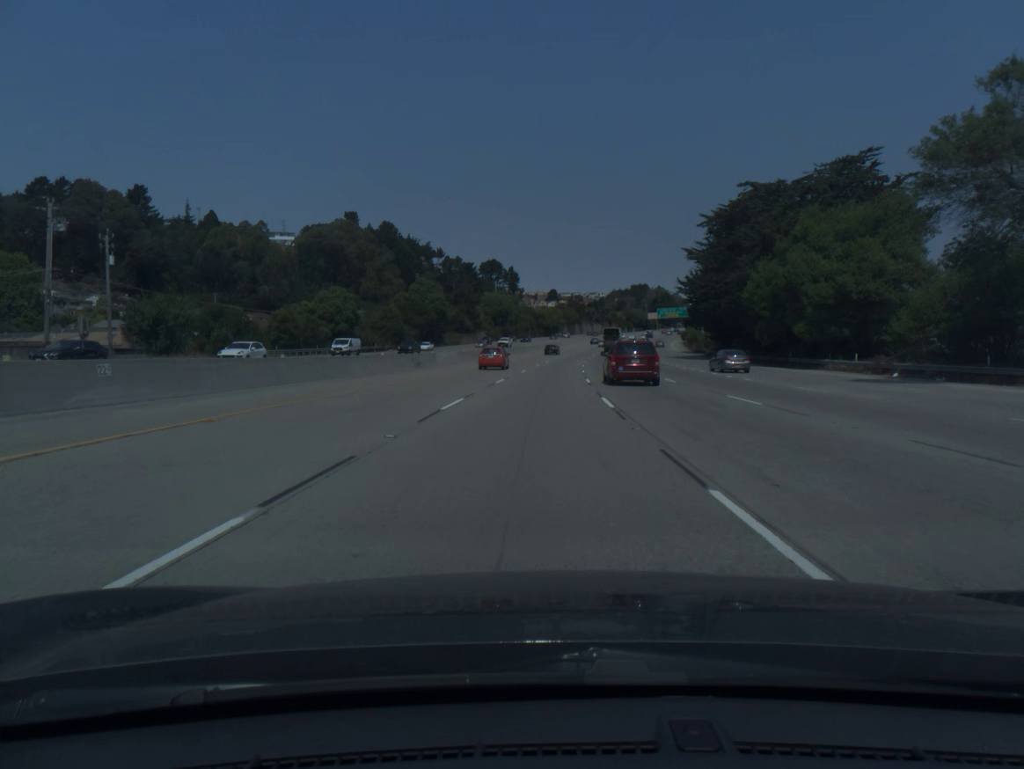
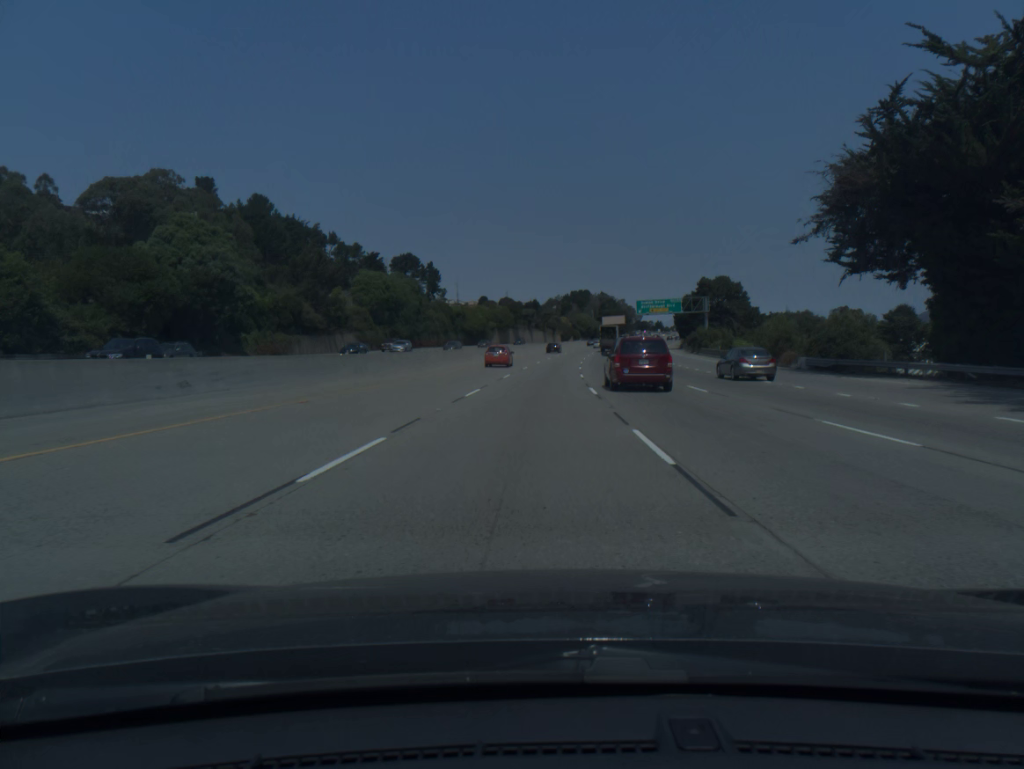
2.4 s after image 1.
(+3.5, +81.8) m; +5°
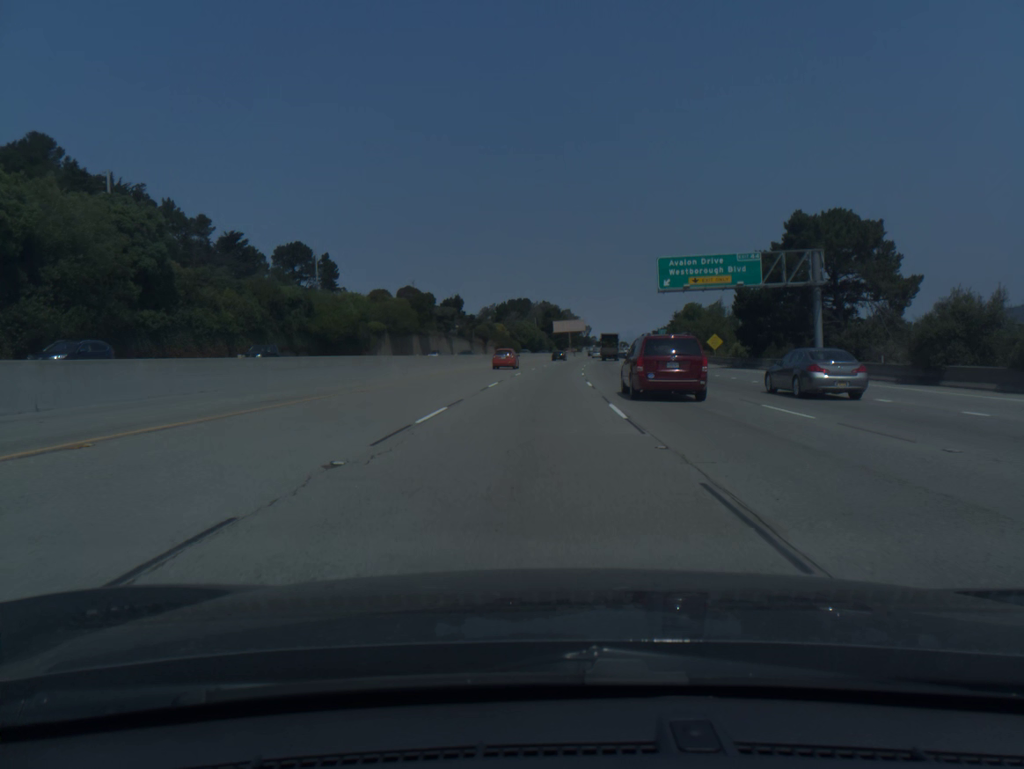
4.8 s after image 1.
(+3.1, +81.4) m; +5°
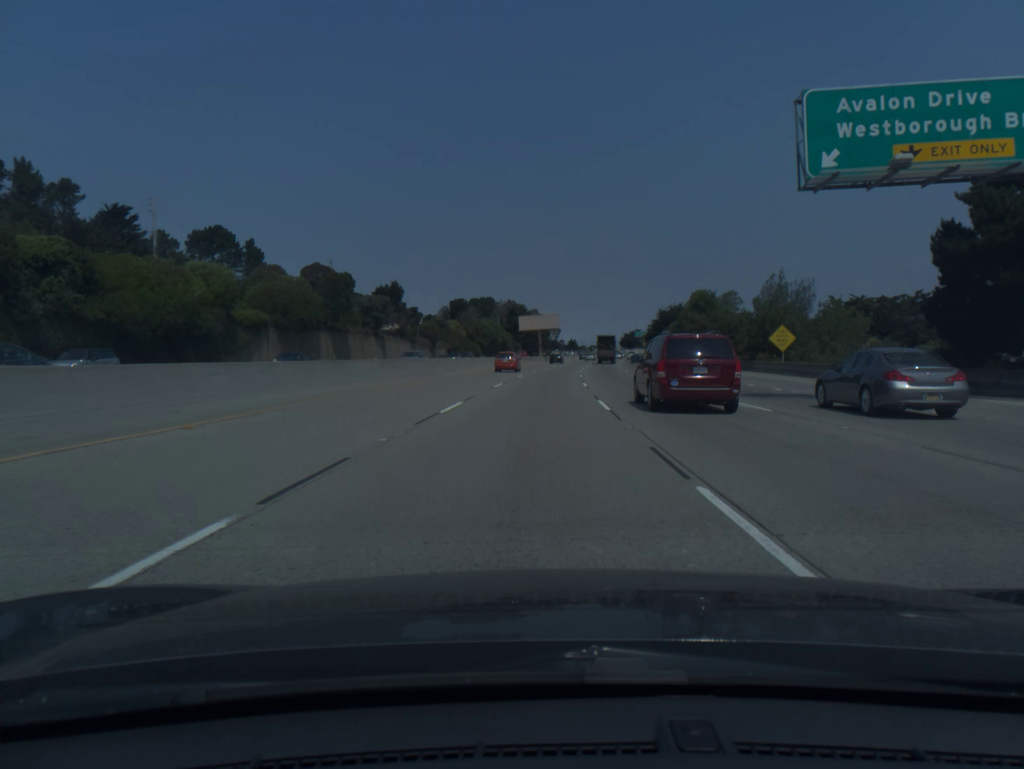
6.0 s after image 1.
(+0.8, +40.5) m; +2°
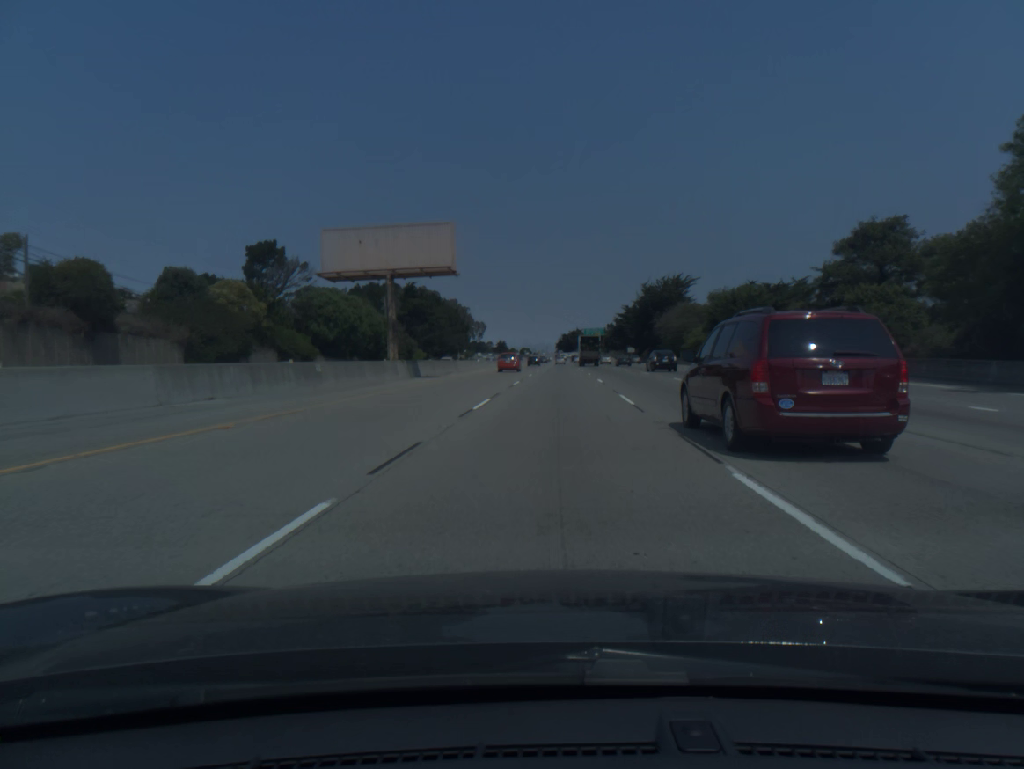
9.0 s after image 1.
(+4.3, +101.2) m; +5°
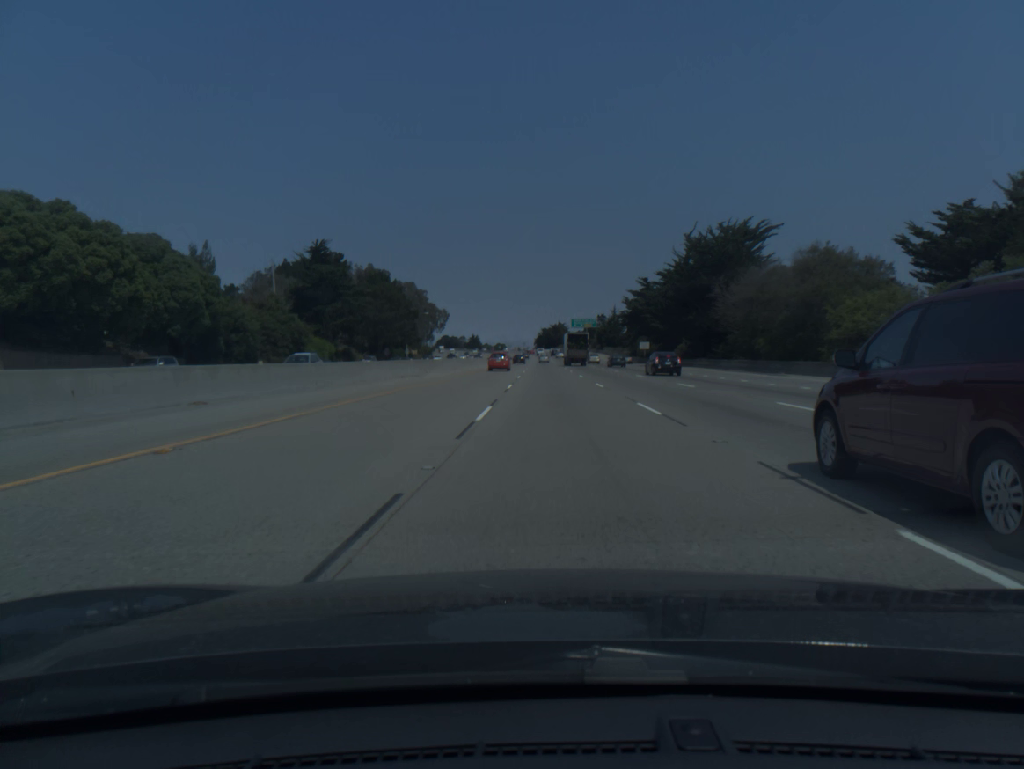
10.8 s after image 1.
(+1.0, +61.1) m; +2°
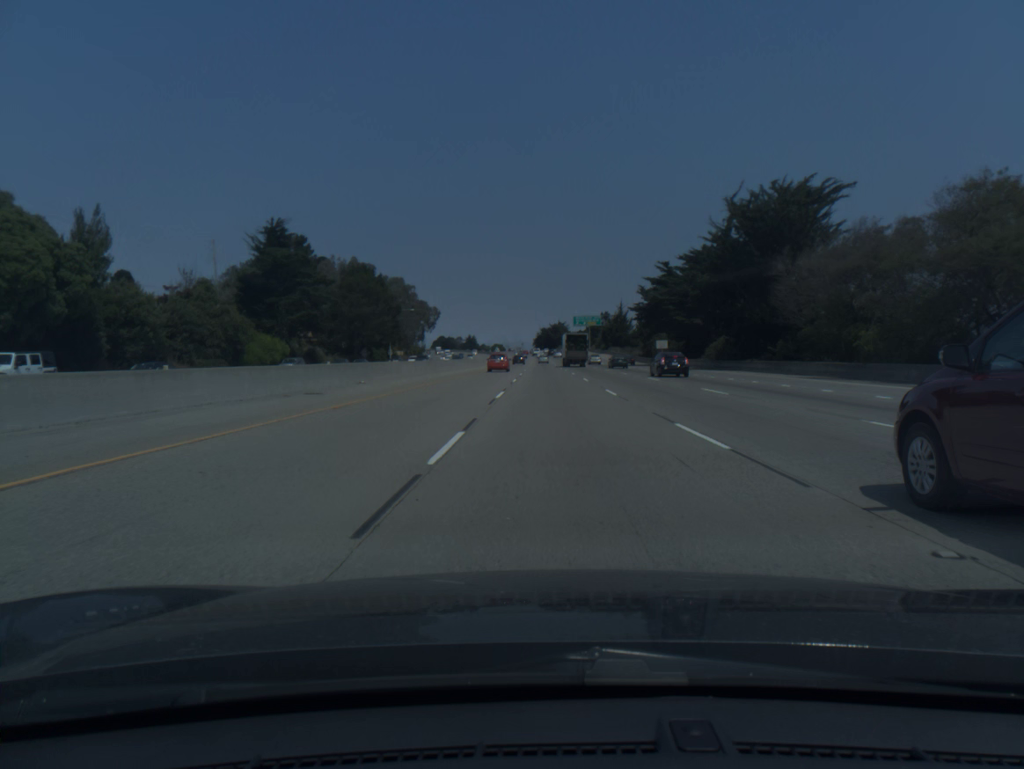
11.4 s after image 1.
(0.0, +20.4) m; 0°
